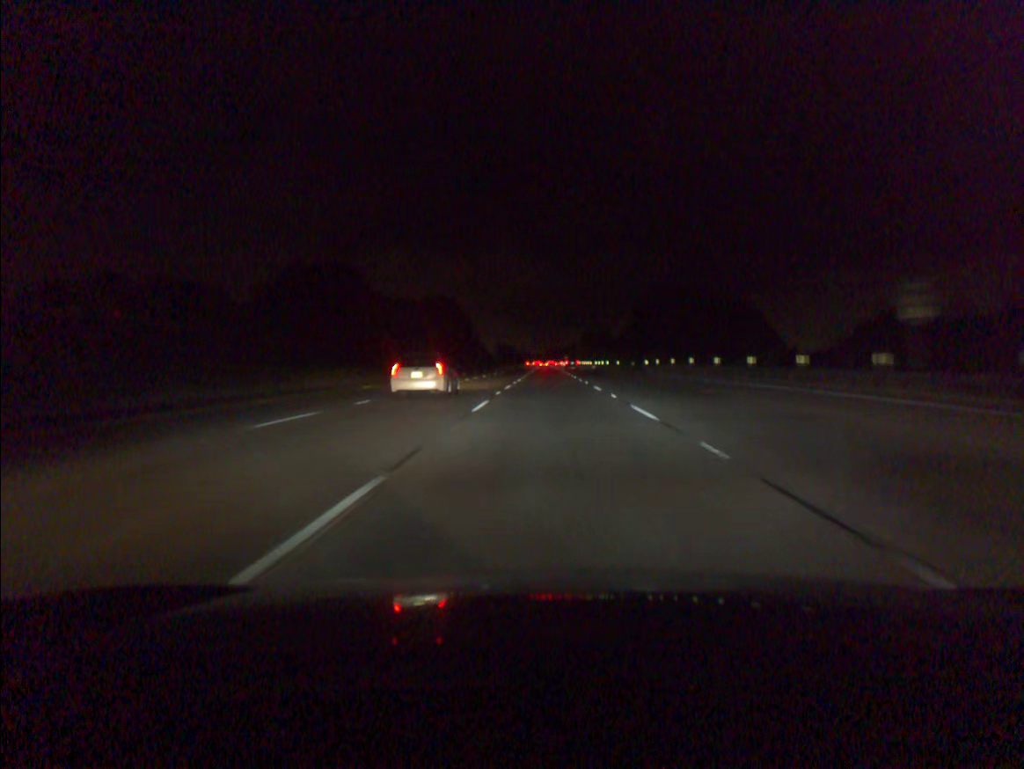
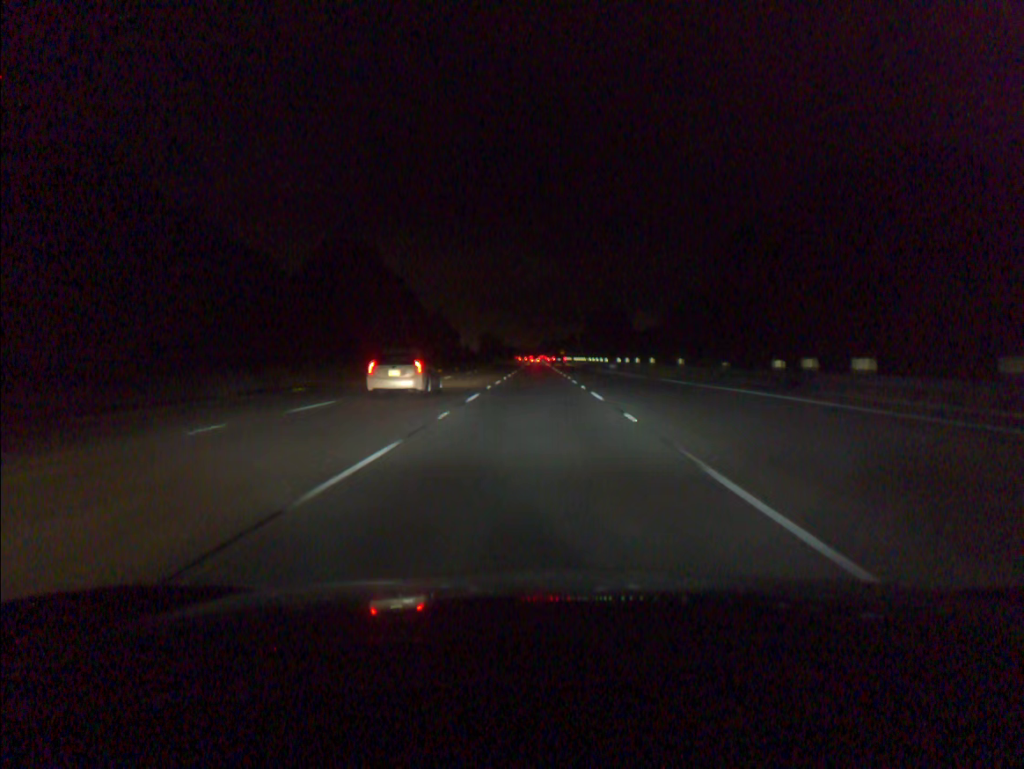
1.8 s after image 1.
(+0.6, +54.8) m; +1°
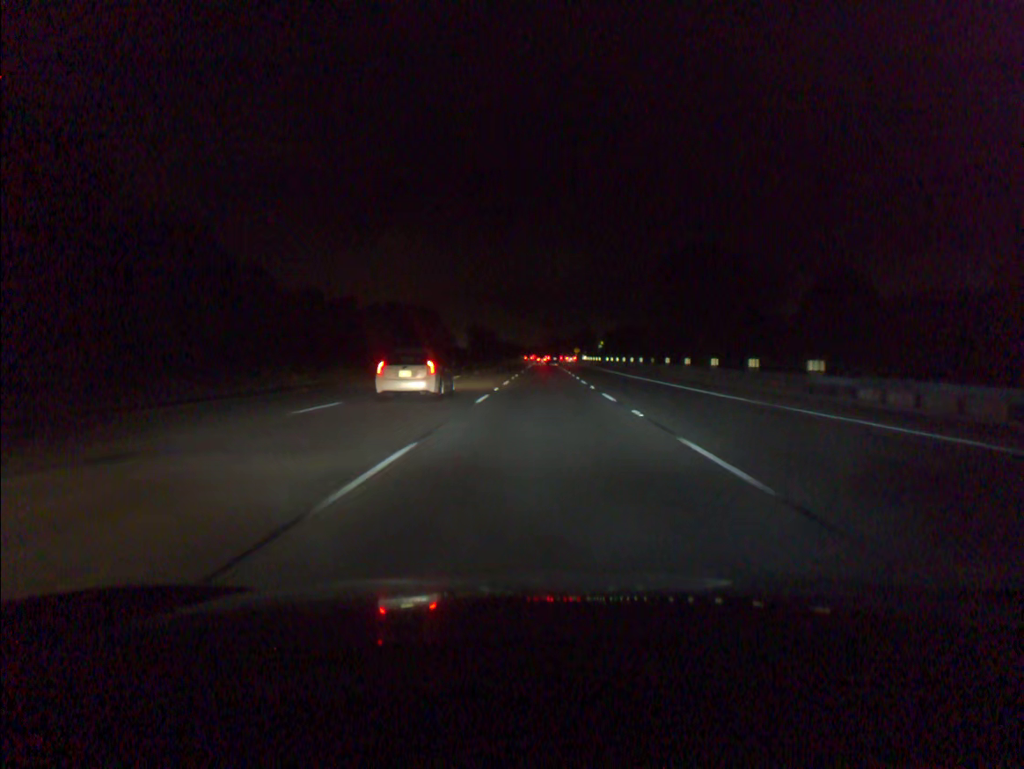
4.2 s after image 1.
(-0.6, +73.5) m; -1°
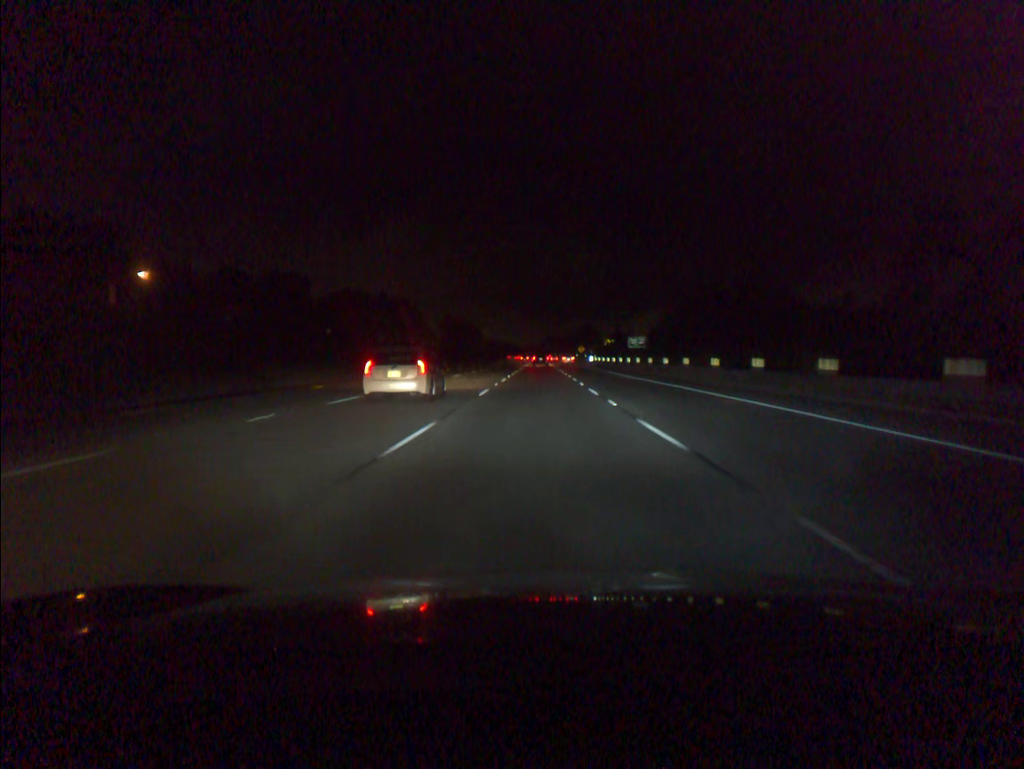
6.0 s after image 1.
(+0.2, +55.1) m; 0°
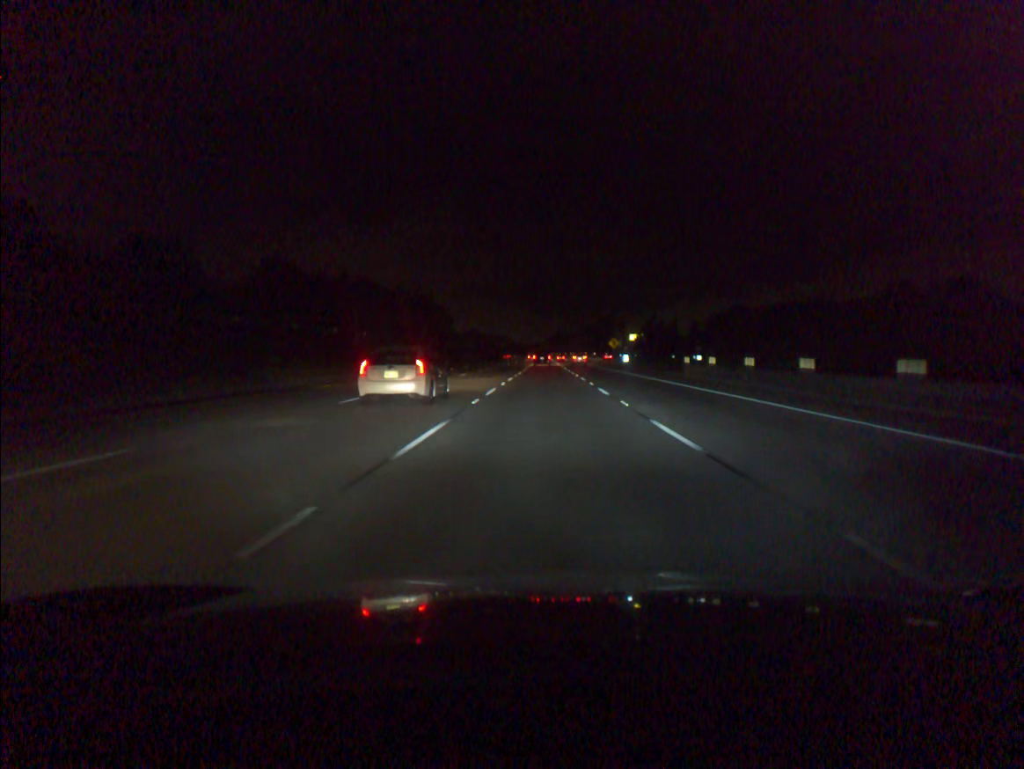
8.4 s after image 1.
(-0.3, +73.1) m; 0°
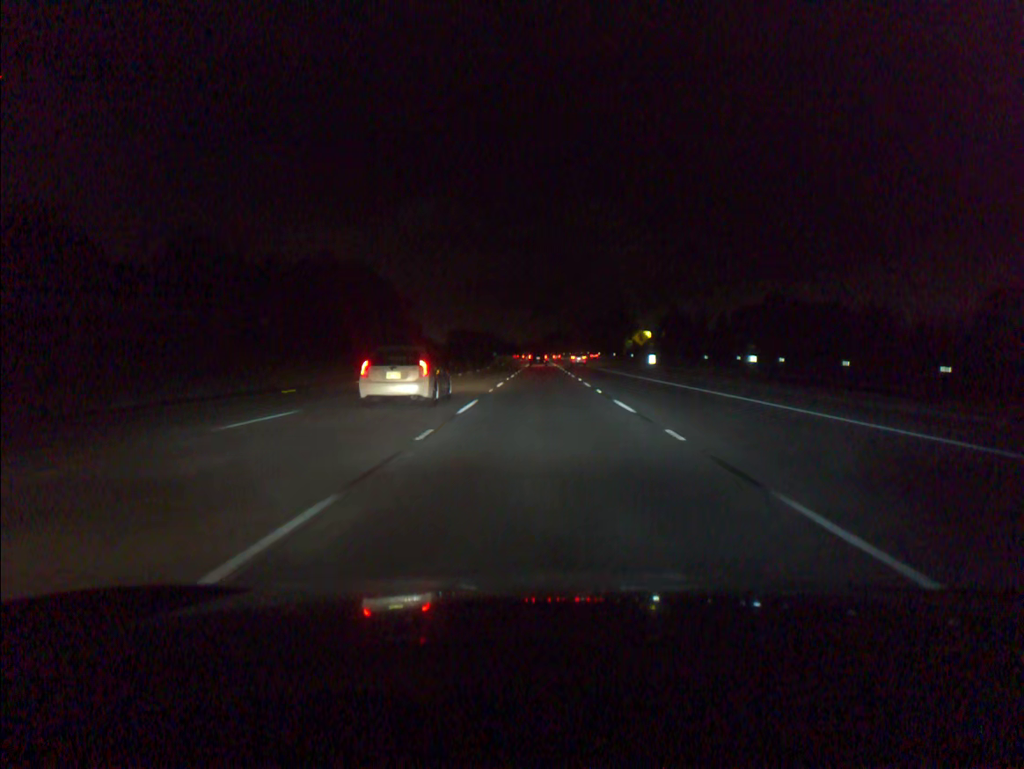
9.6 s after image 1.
(+0.1, +36.6) m; 0°
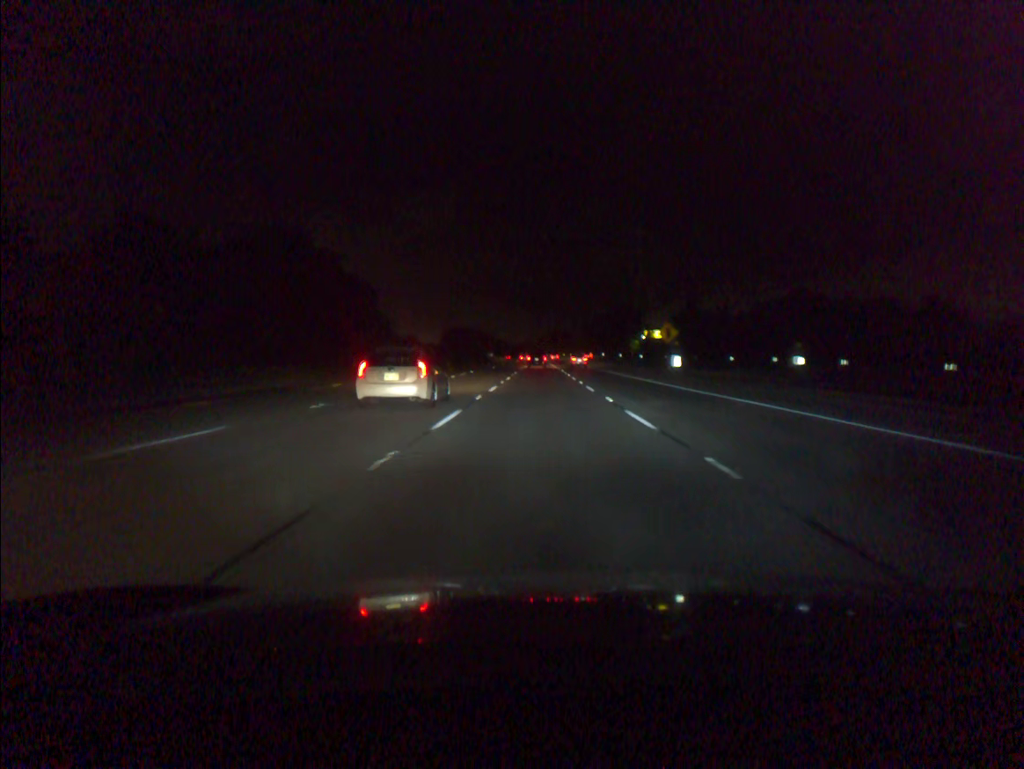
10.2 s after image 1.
(0.0, +18.3) m; 0°
